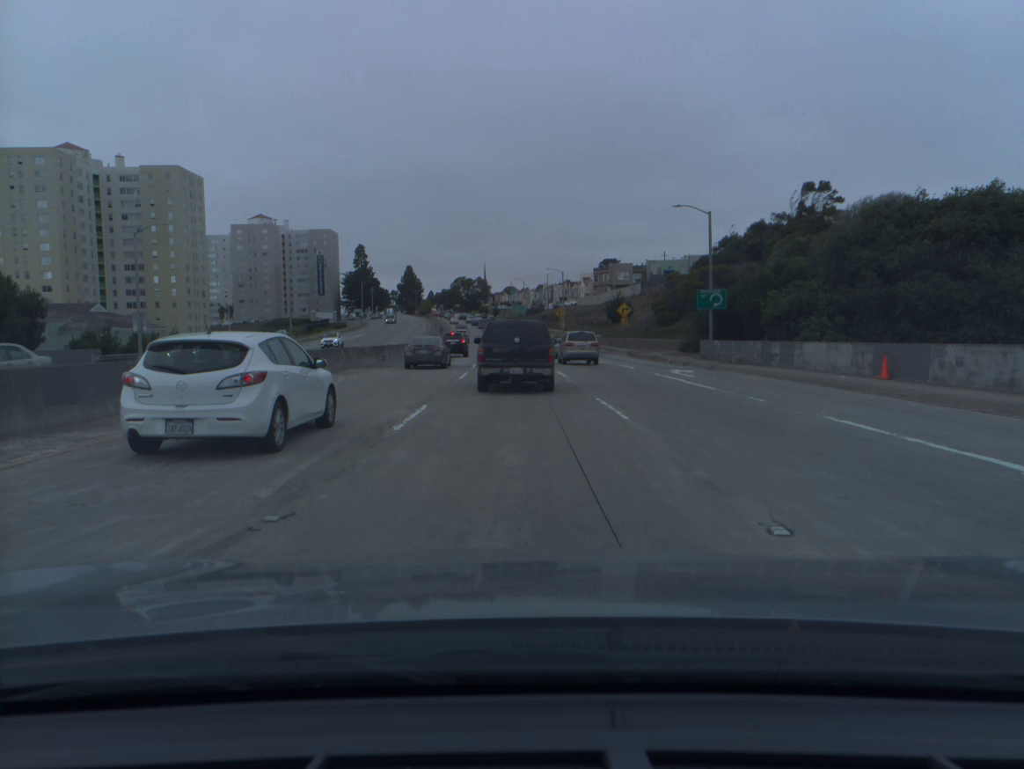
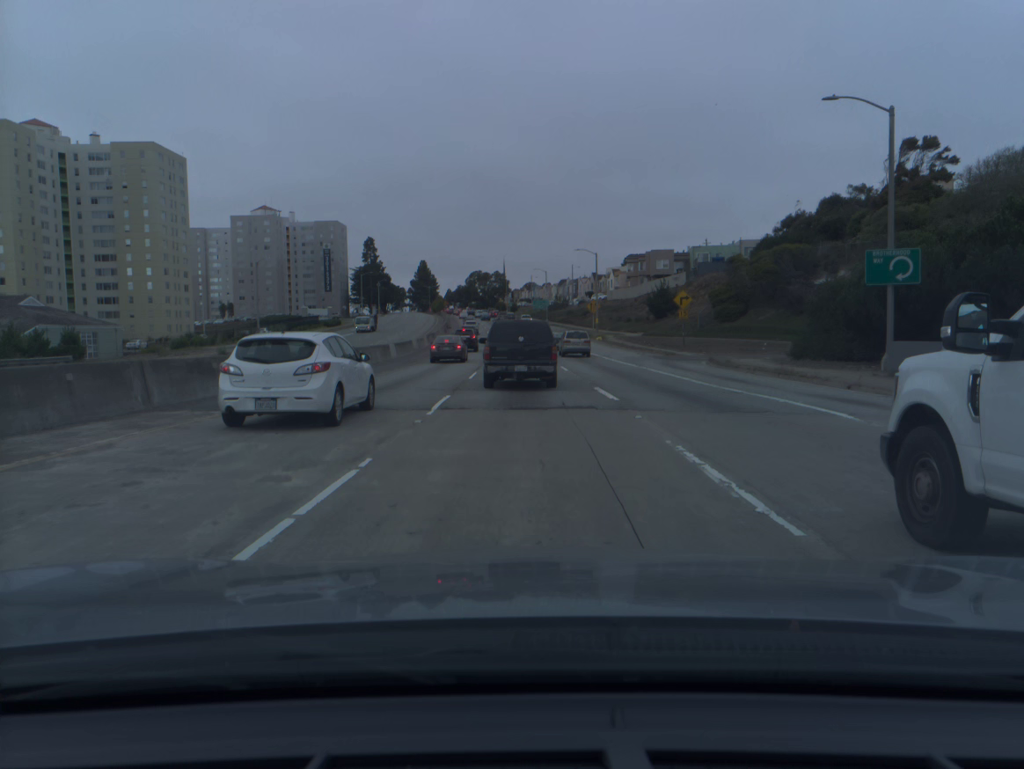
(-0.2, +22.2) m; -1°
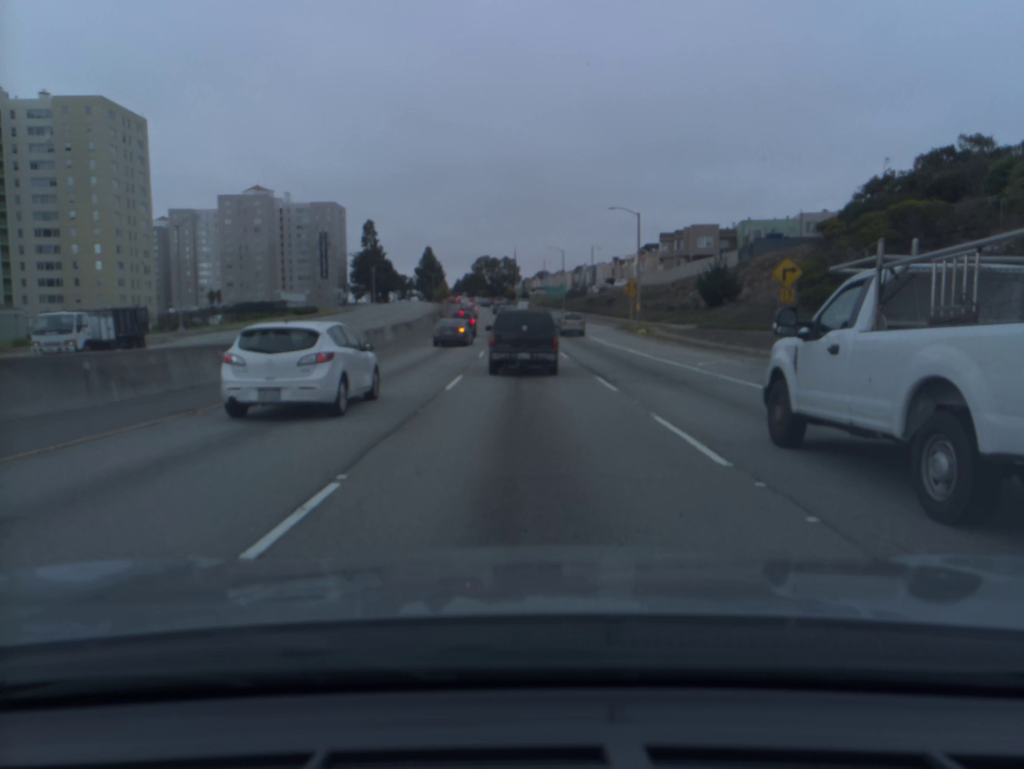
(-0.2, +23.9) m; -1°
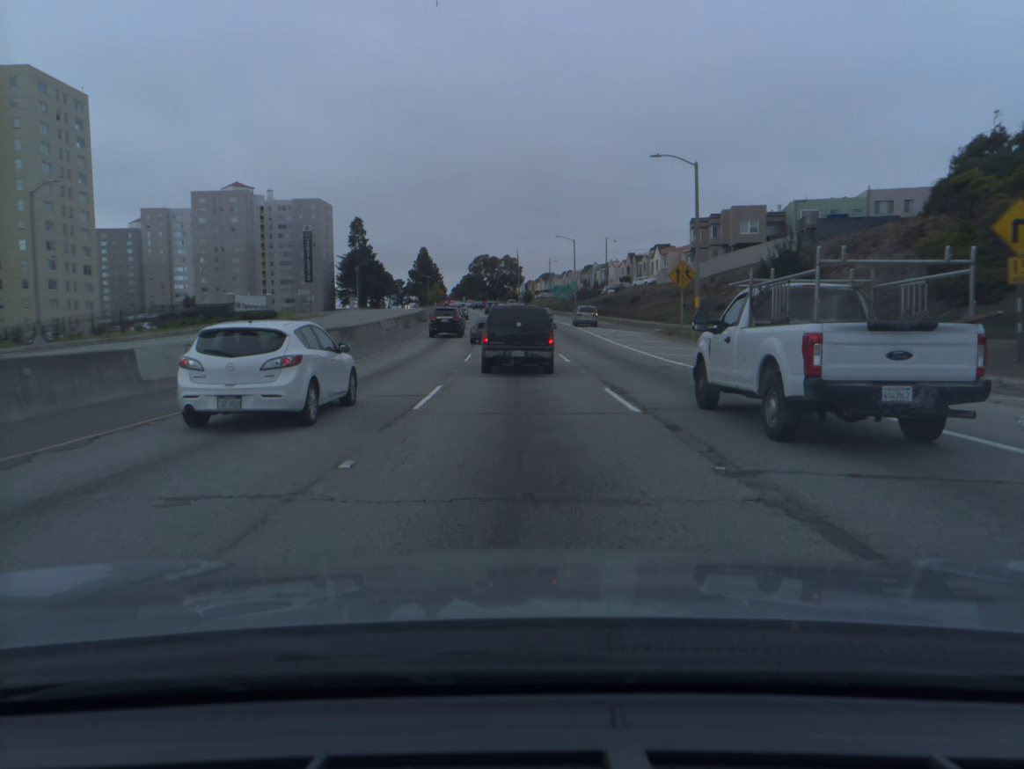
(0.0, +19.2) m; 0°
